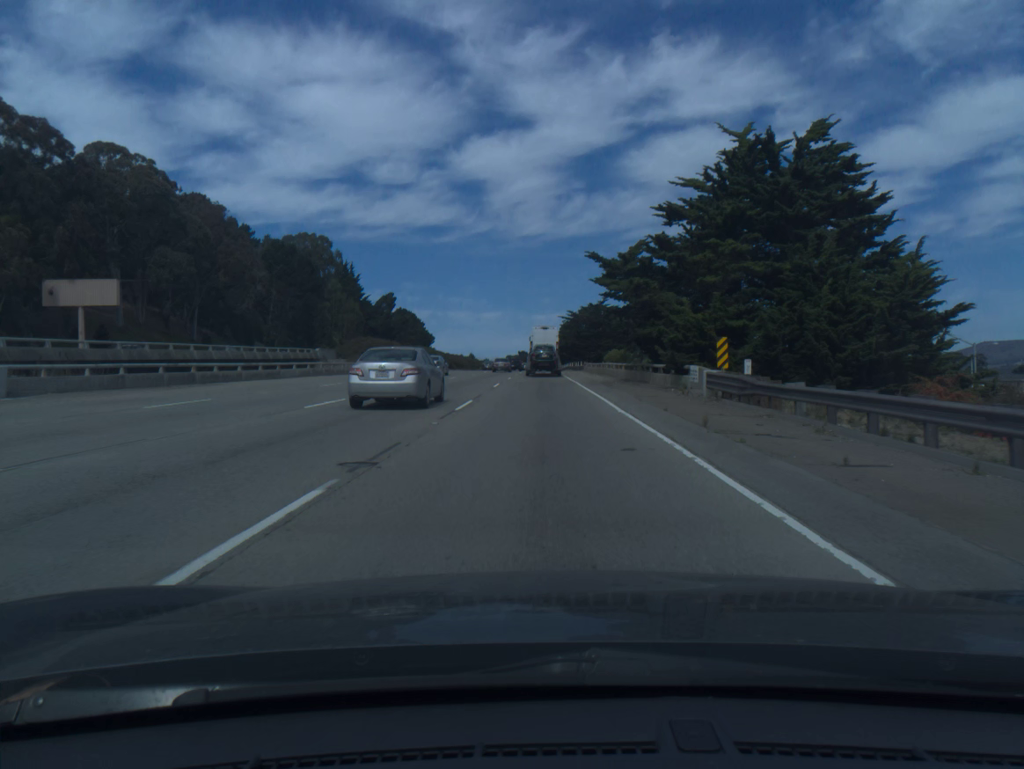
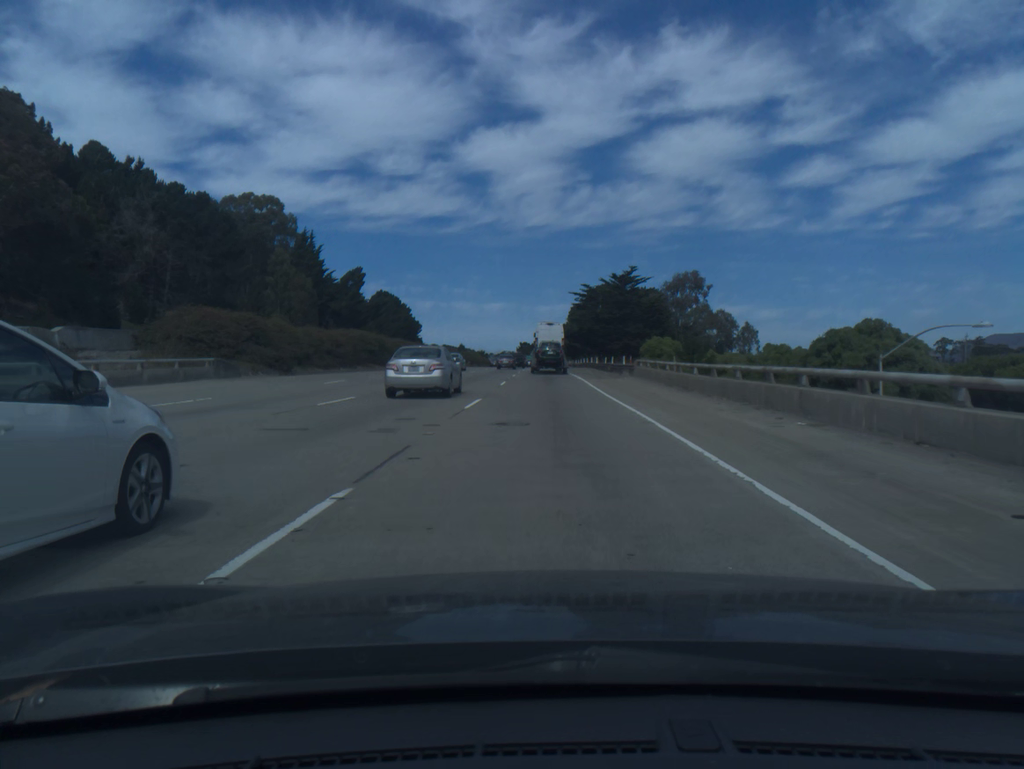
(-0.2, +44.4) m; 0°
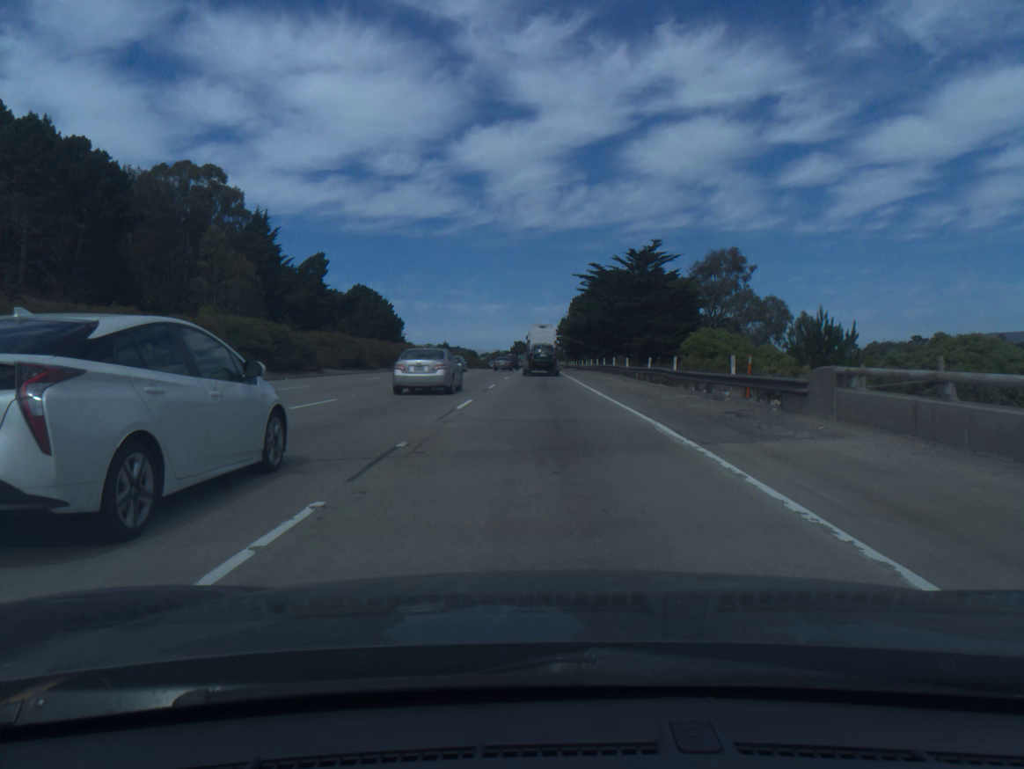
(+0.1, +29.6) m; 0°
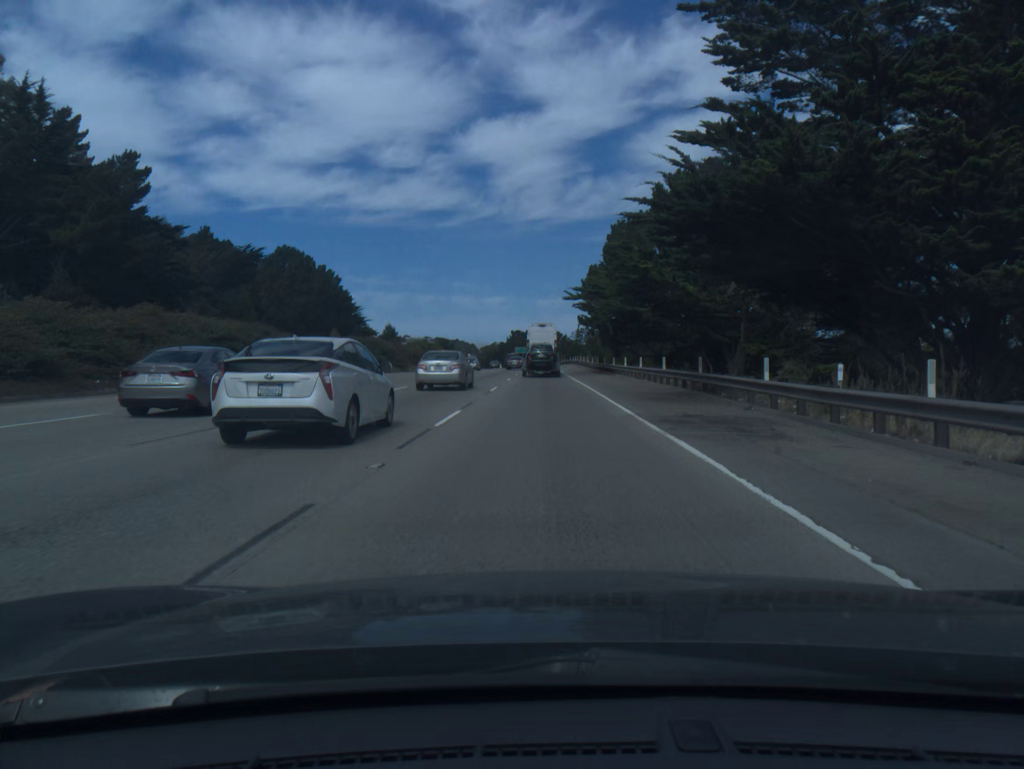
(-0.3, +73.5) m; 0°
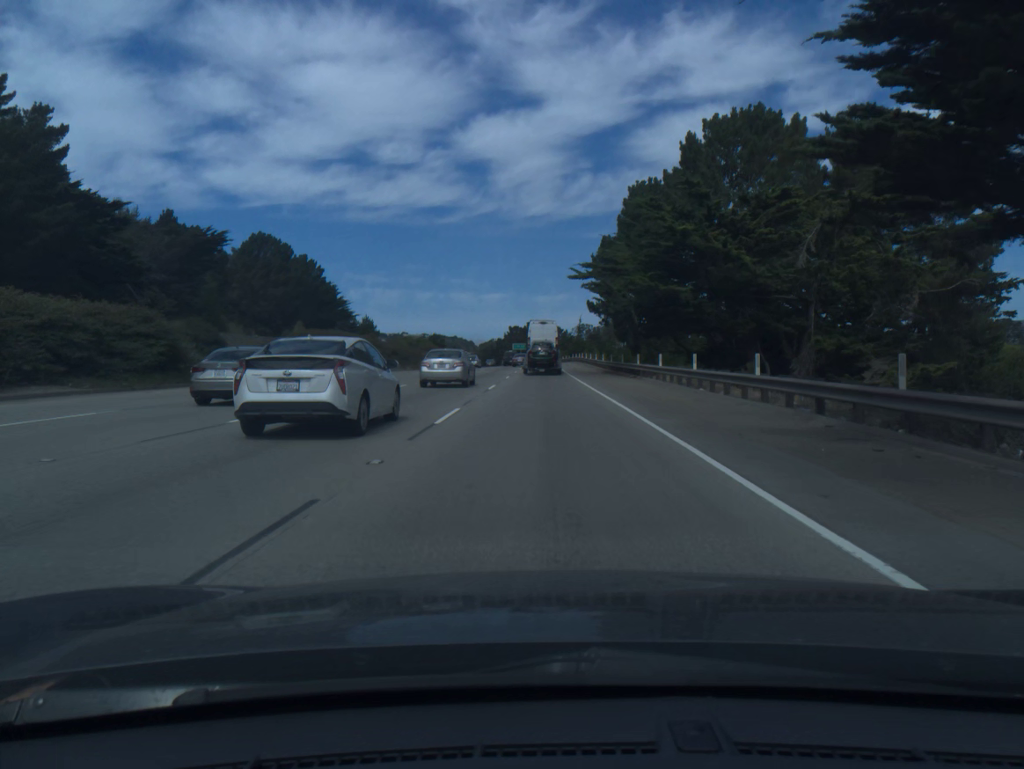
(0.0, +14.5) m; 0°
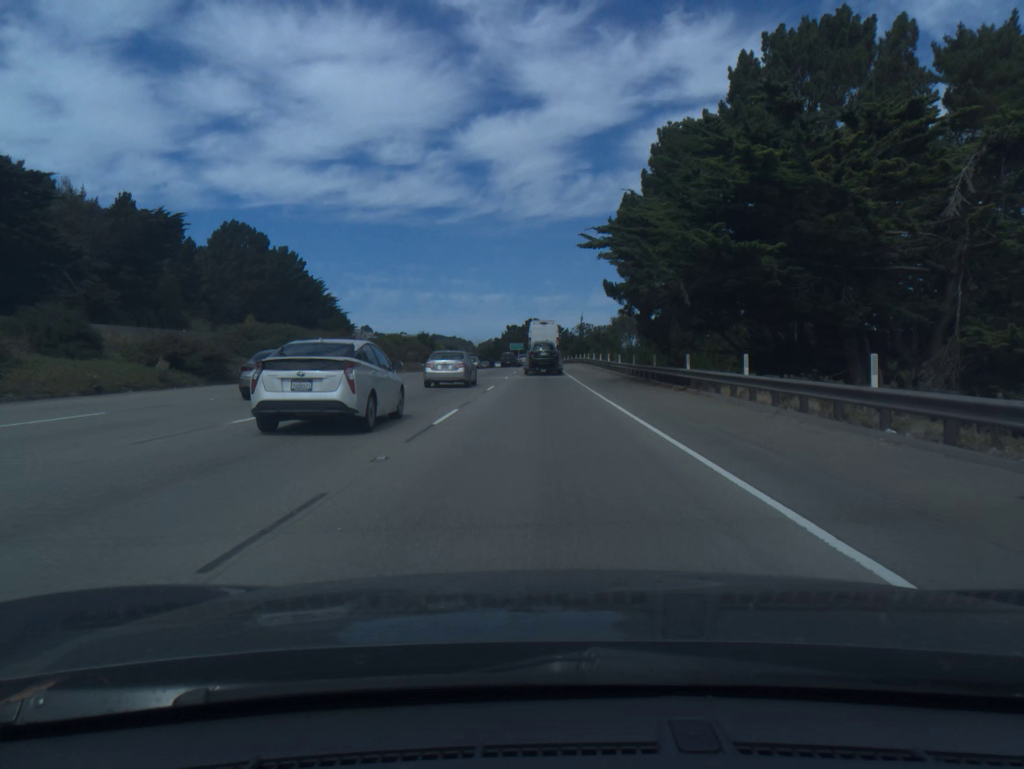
(0.0, +14.4) m; 0°
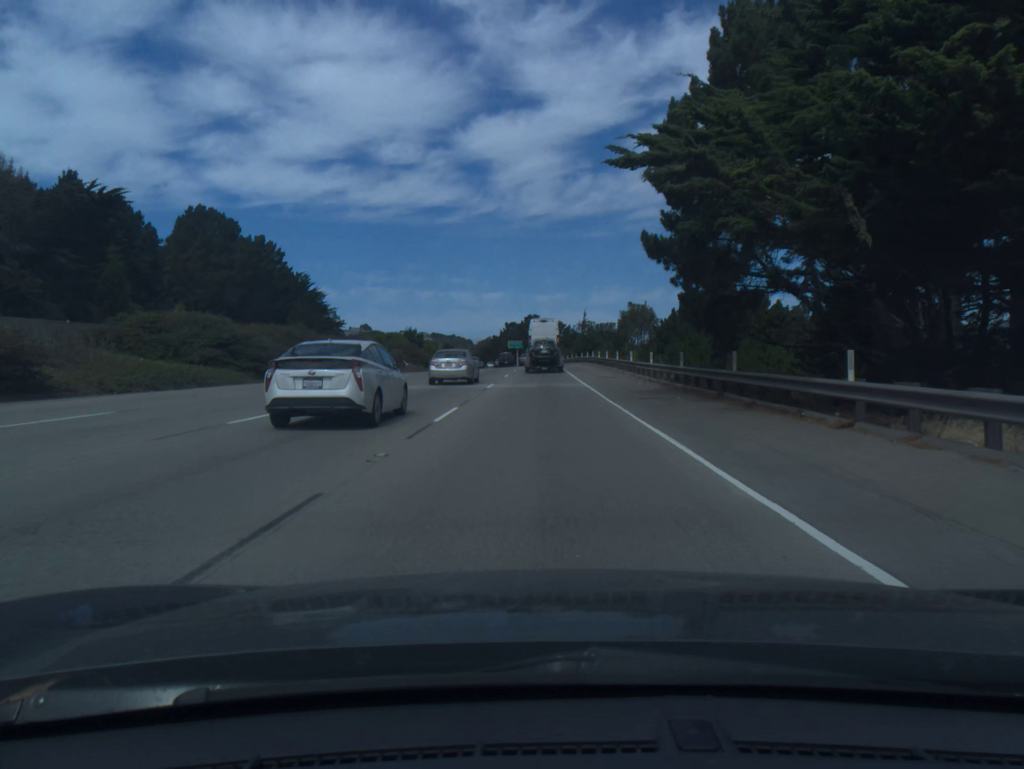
(0.0, +14.4) m; 0°
